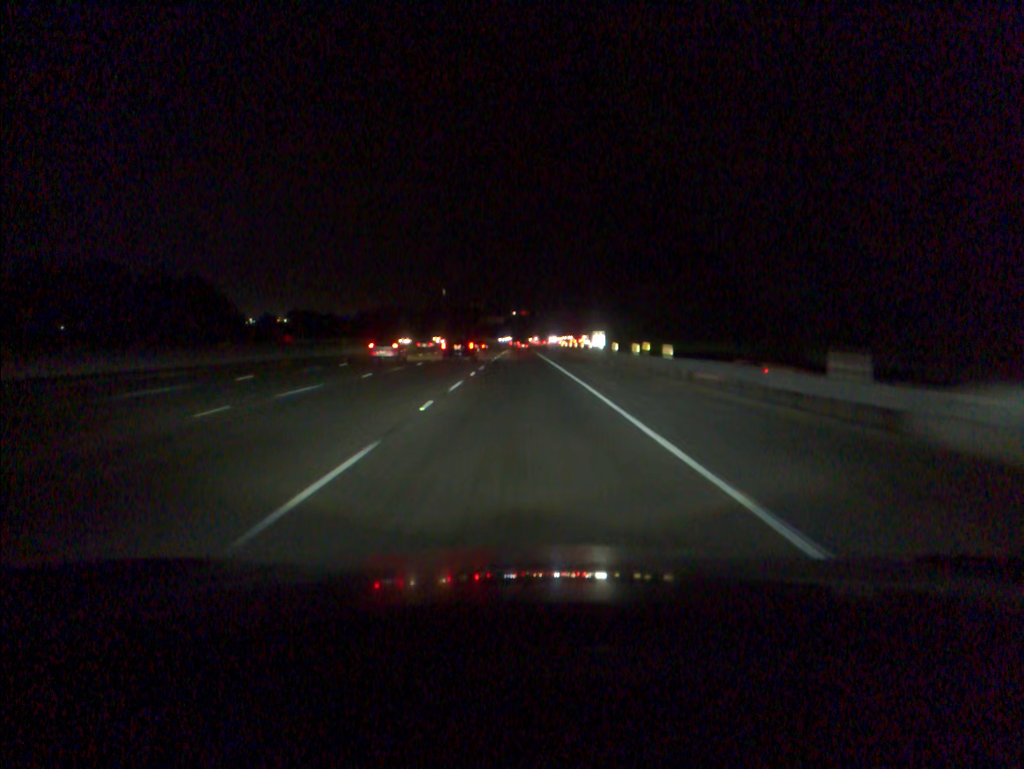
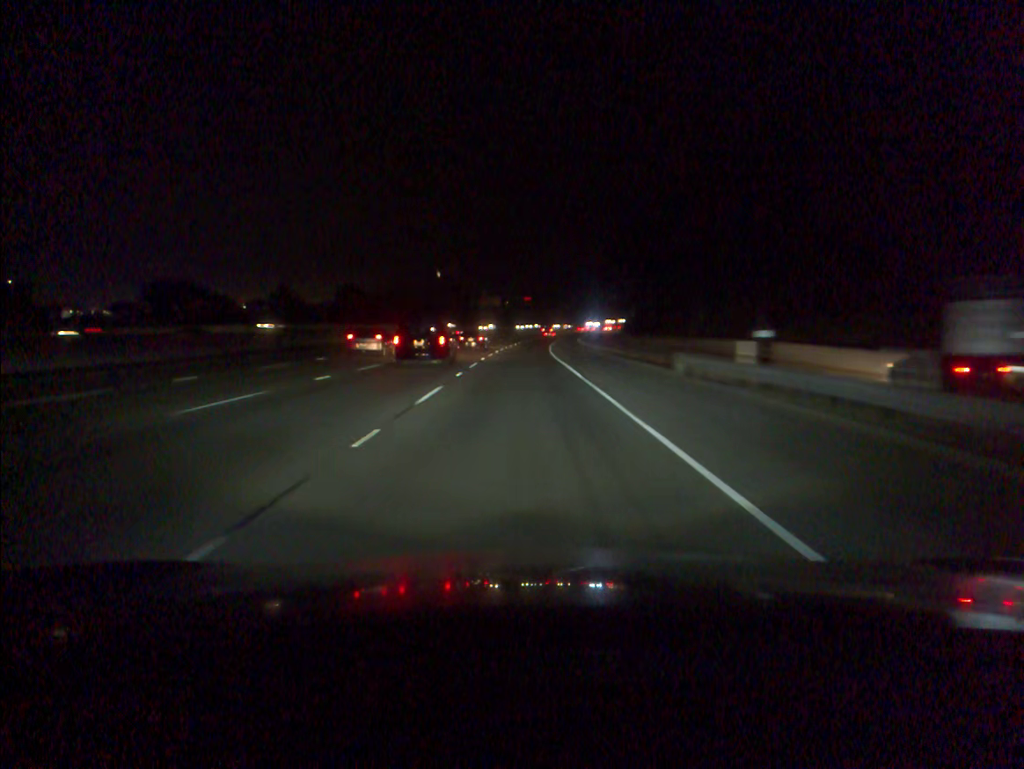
(-0.2, +78.0) m; 0°
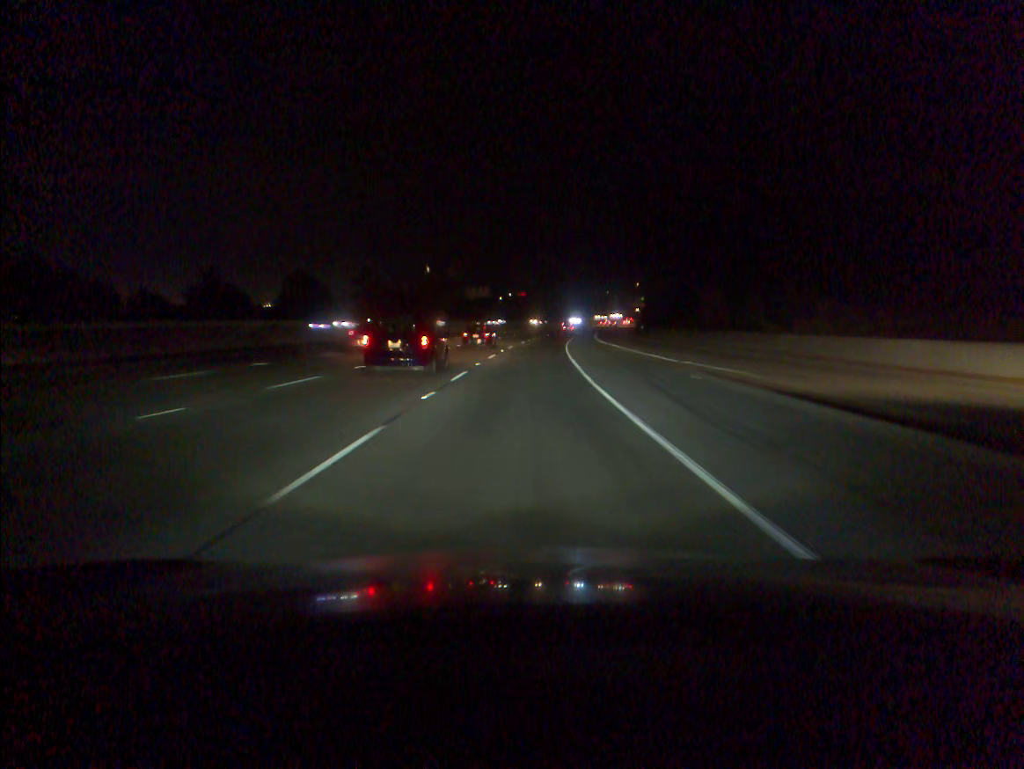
(+0.1, +38.0) m; 0°
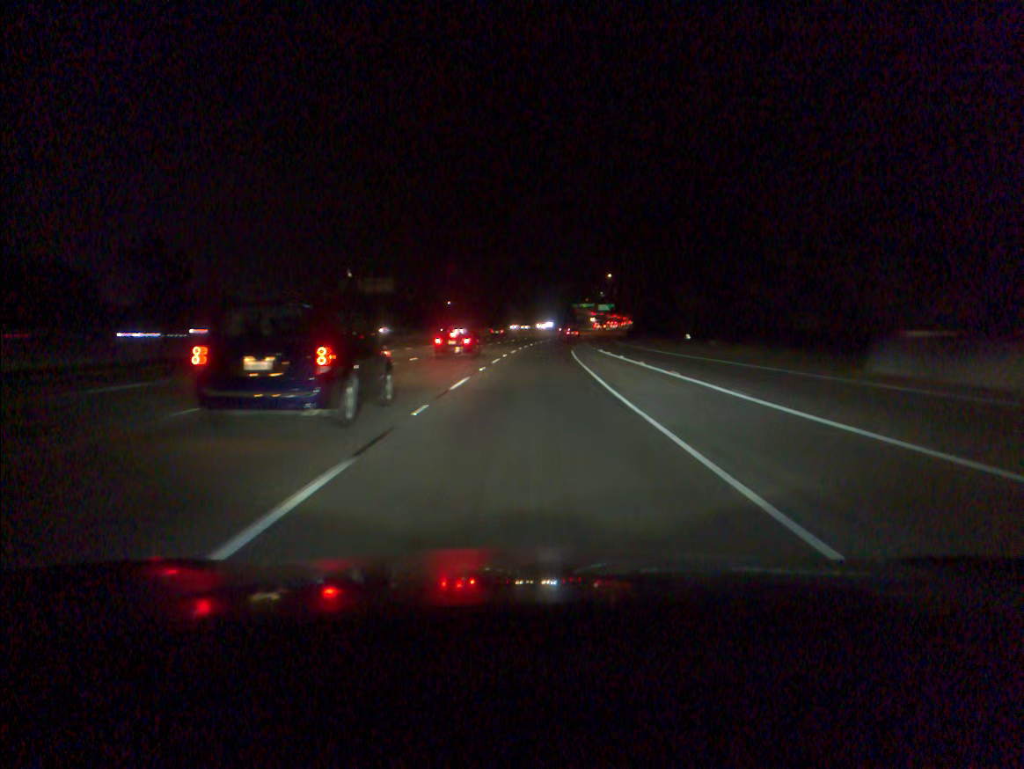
(+2.4, +75.4) m; +5°
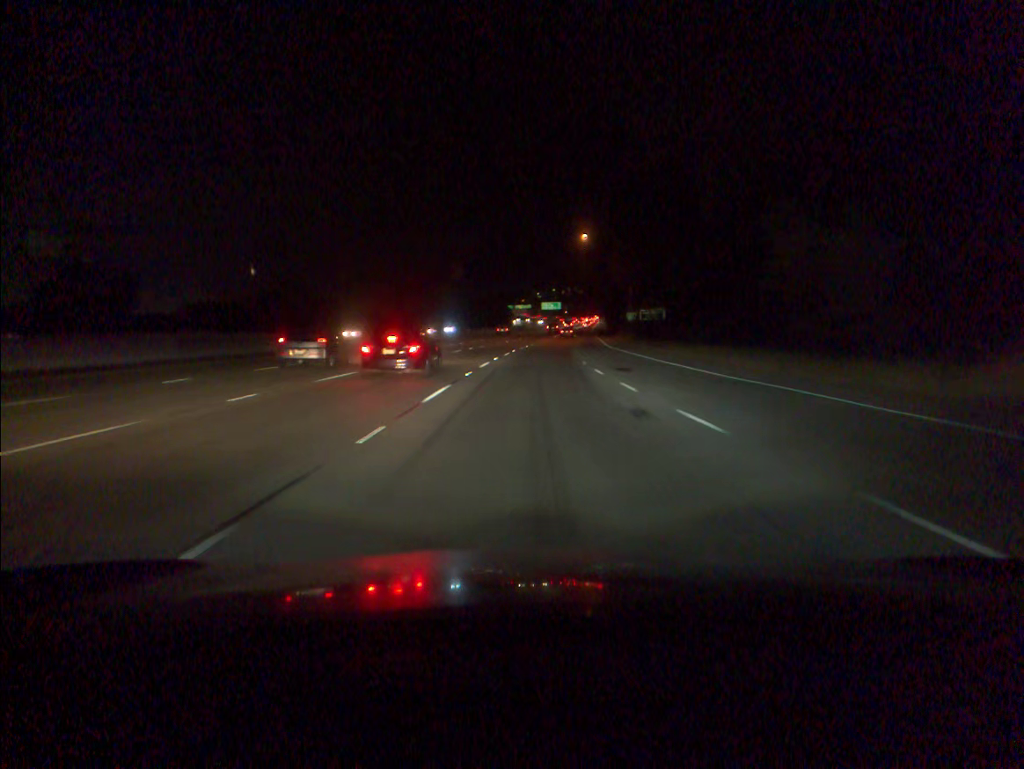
(+3.2, +75.5) m; +5°
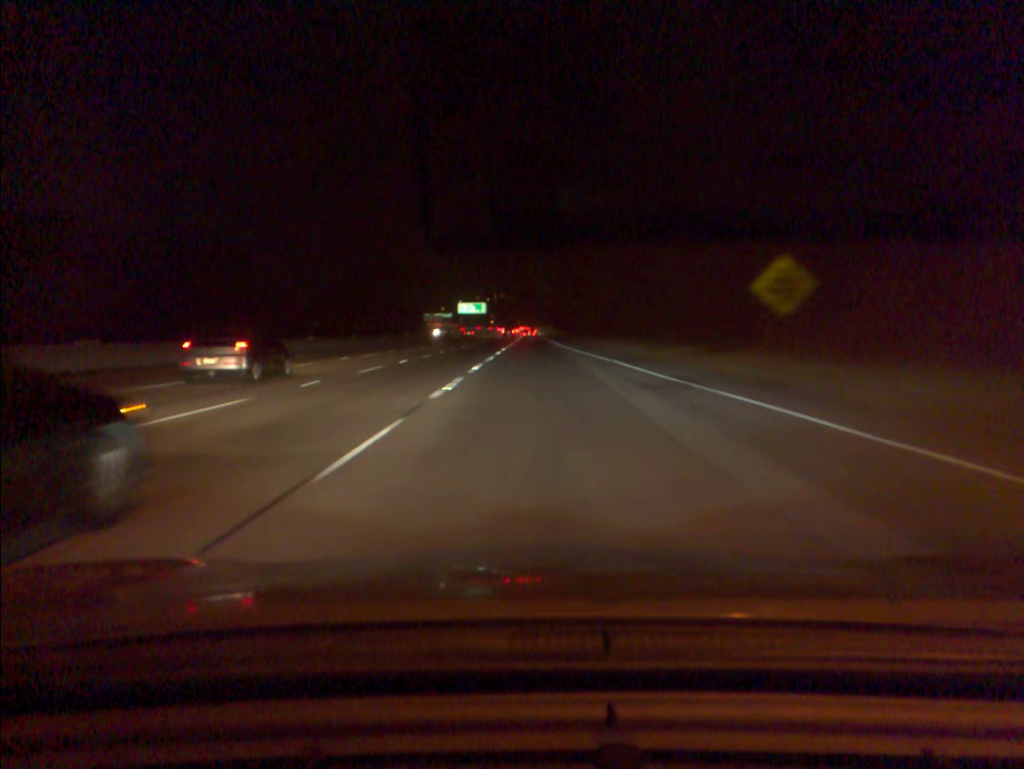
(+4.8, +95.0) m; +5°
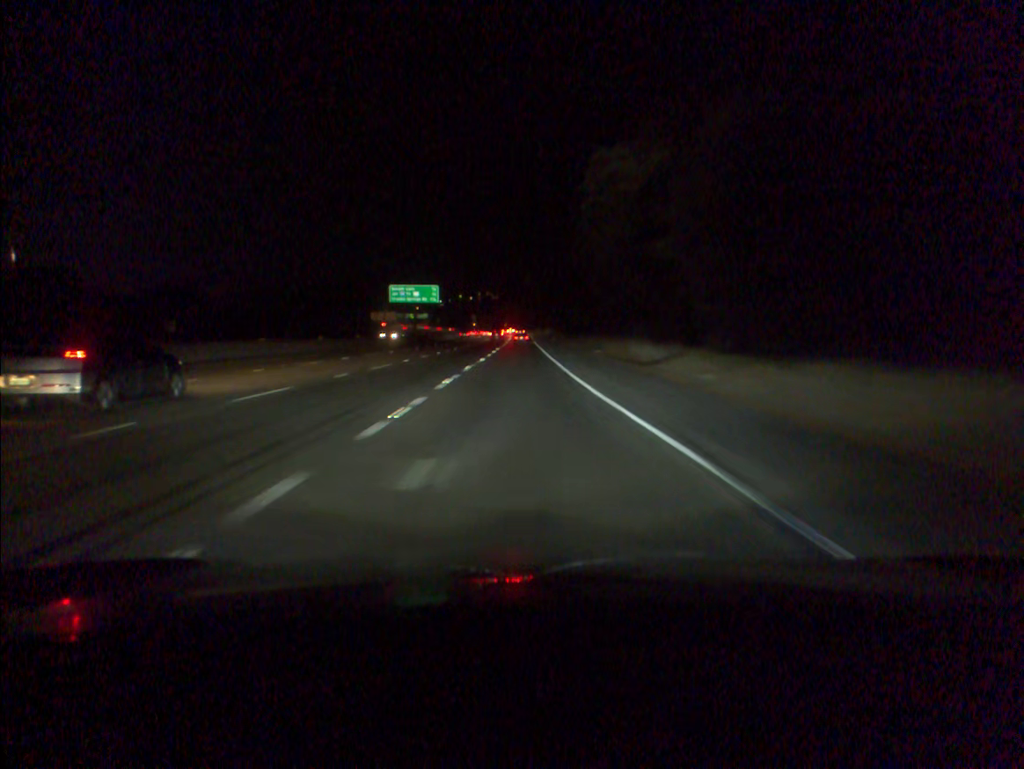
(+1.6, +95.3) m; +1°
